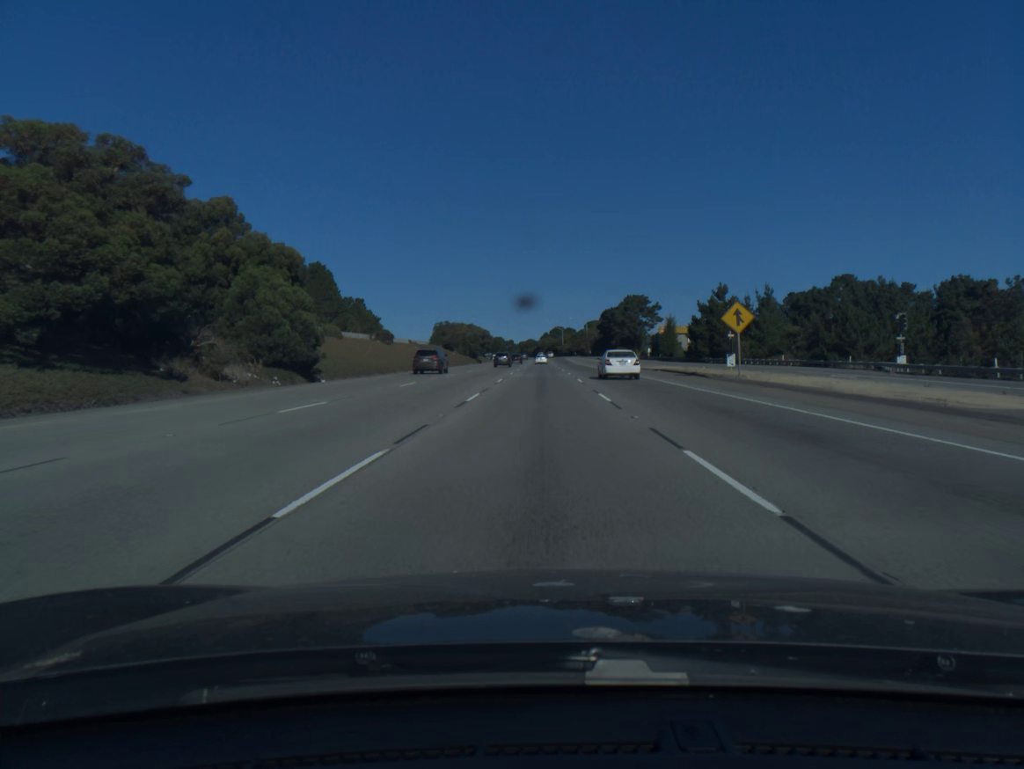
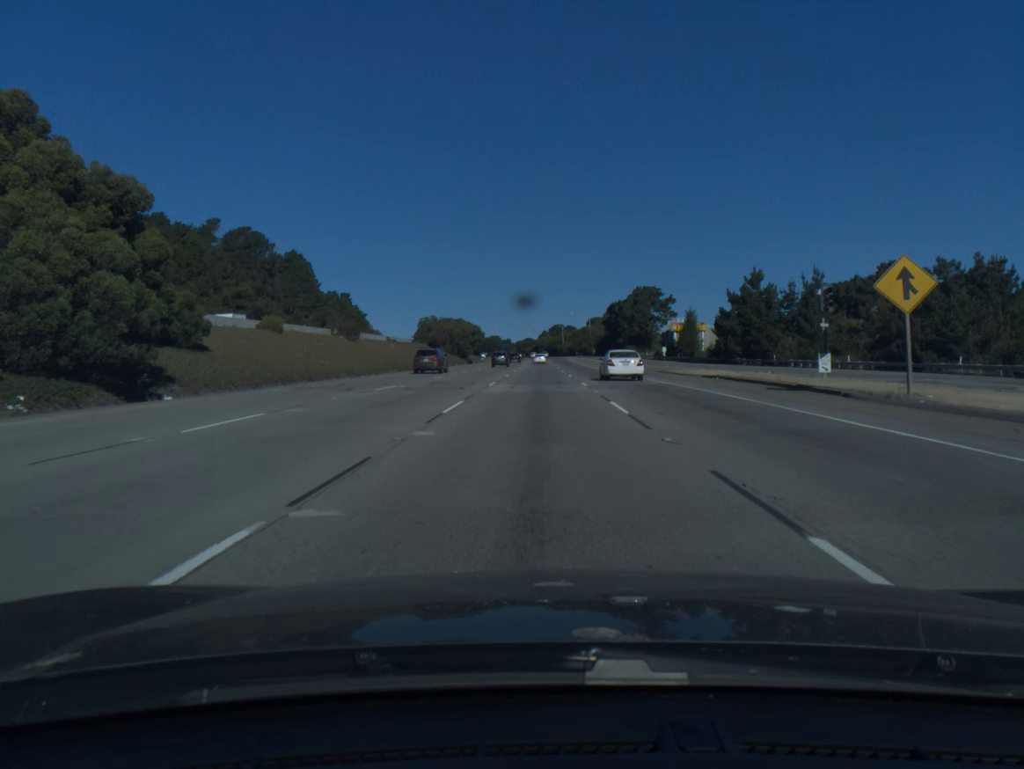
(0.0, +19.1) m; 0°
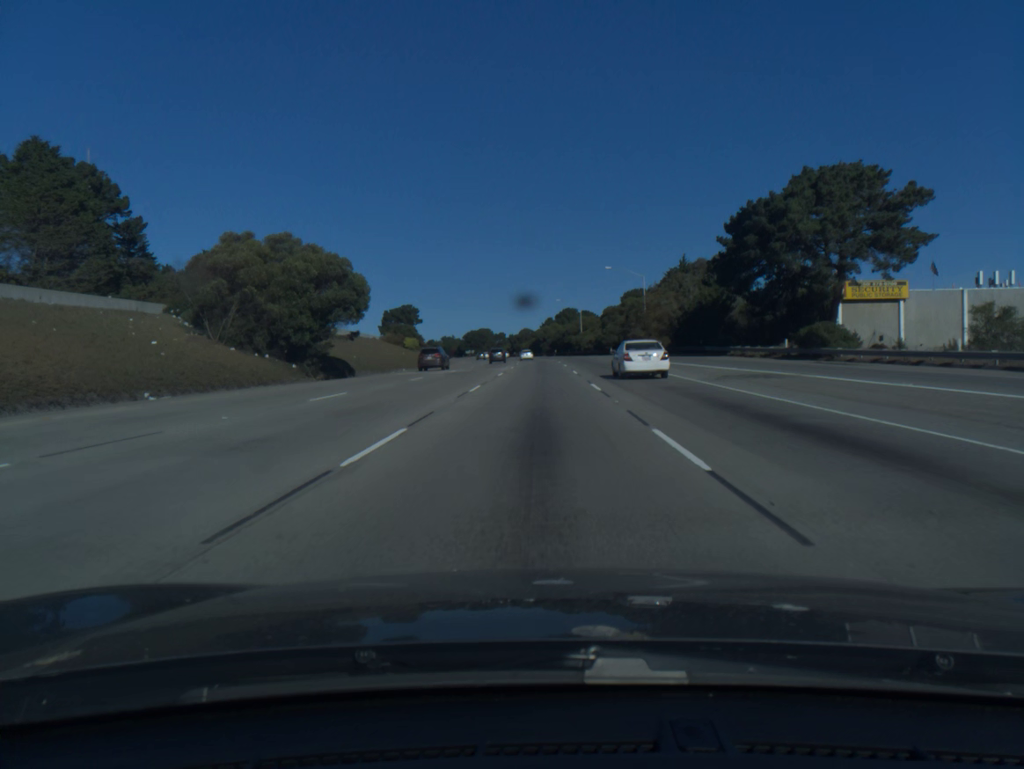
(0.0, +95.4) m; 0°
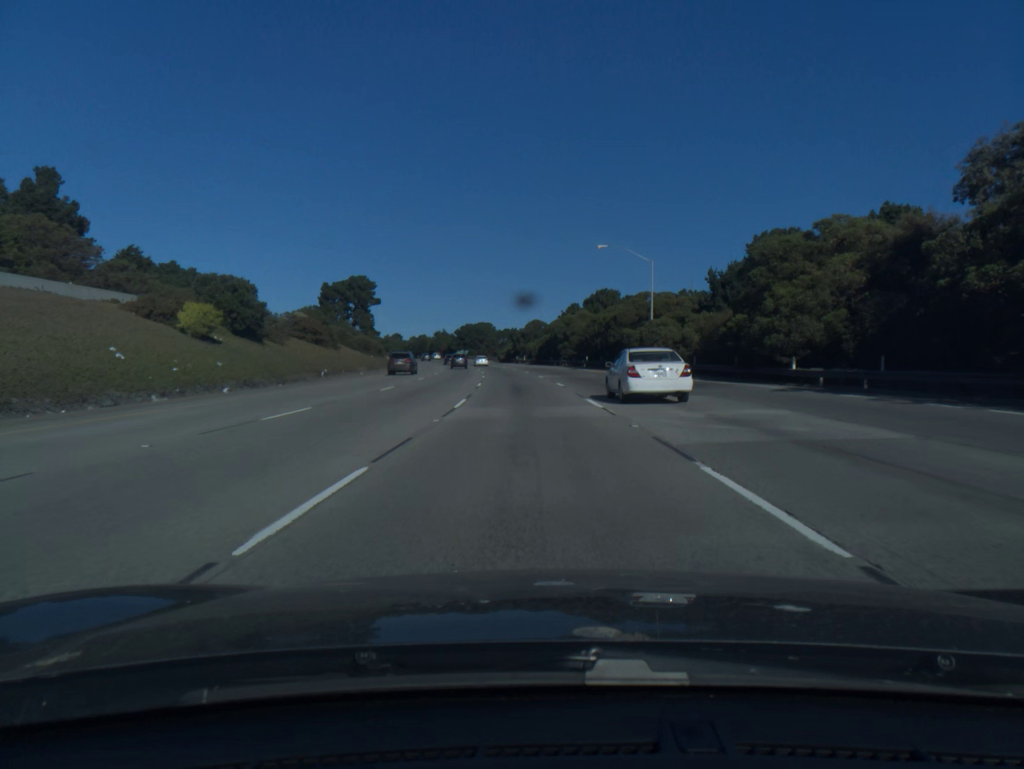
(-0.5, +76.2) m; -1°
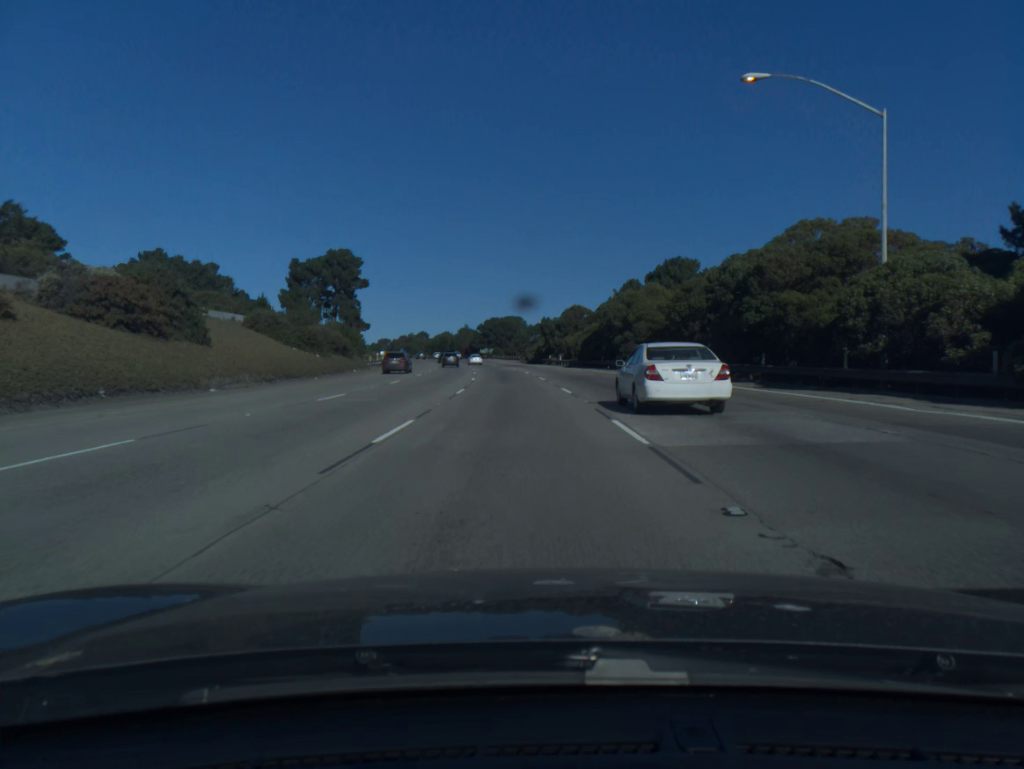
(-0.7, +38.1) m; -2°
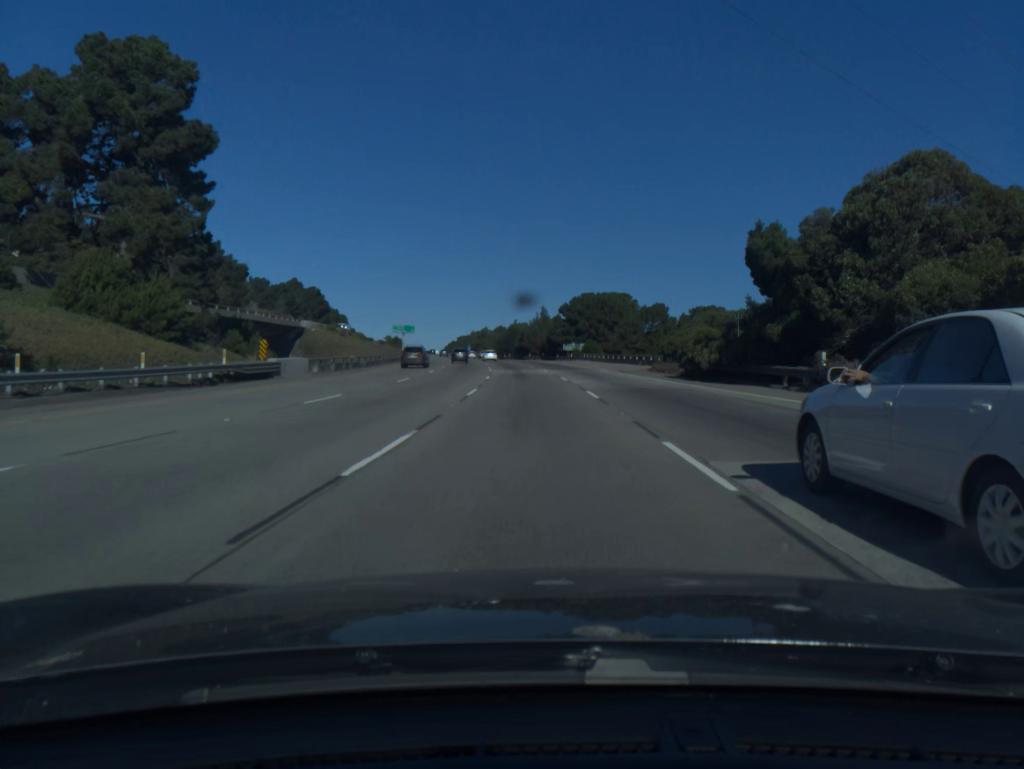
(-4.7, +76.4) m; -7°
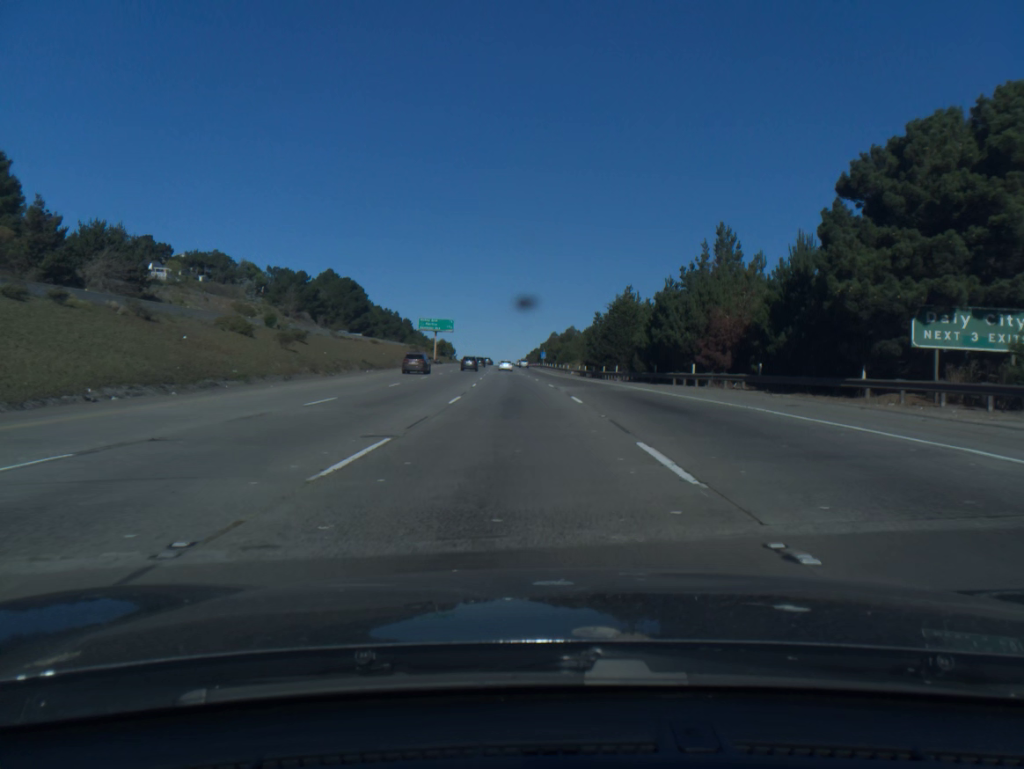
(-4.8, +95.7) m; -6°
